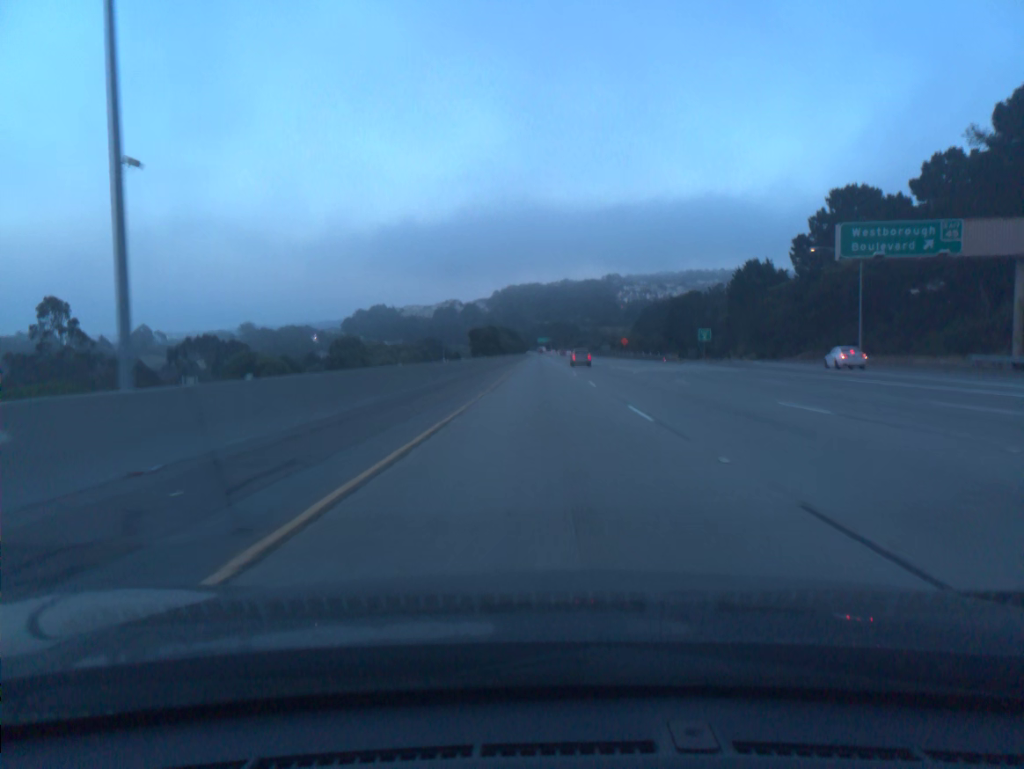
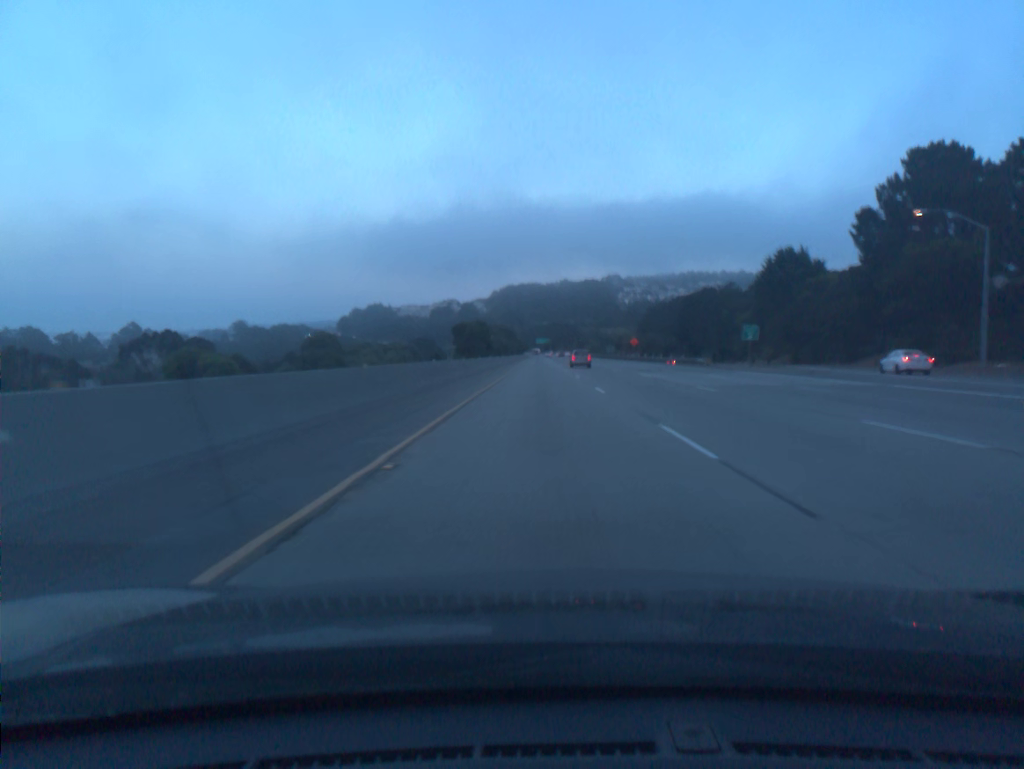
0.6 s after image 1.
(0.0, +19.8) m; 0°
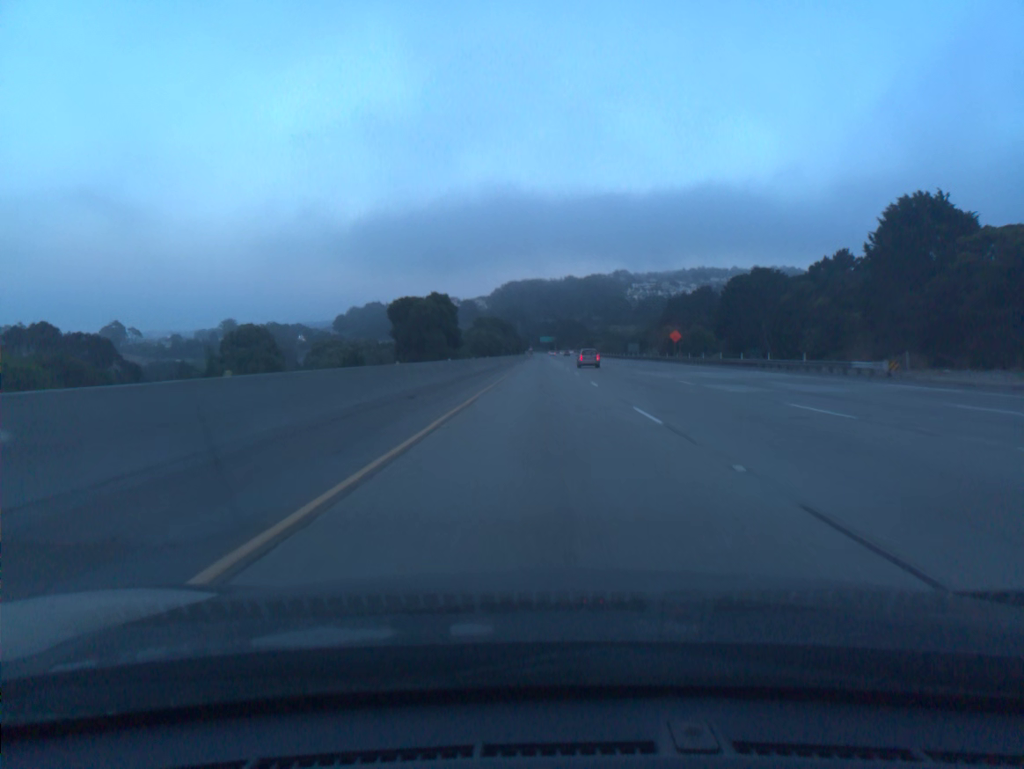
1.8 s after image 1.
(0.0, +39.6) m; 0°
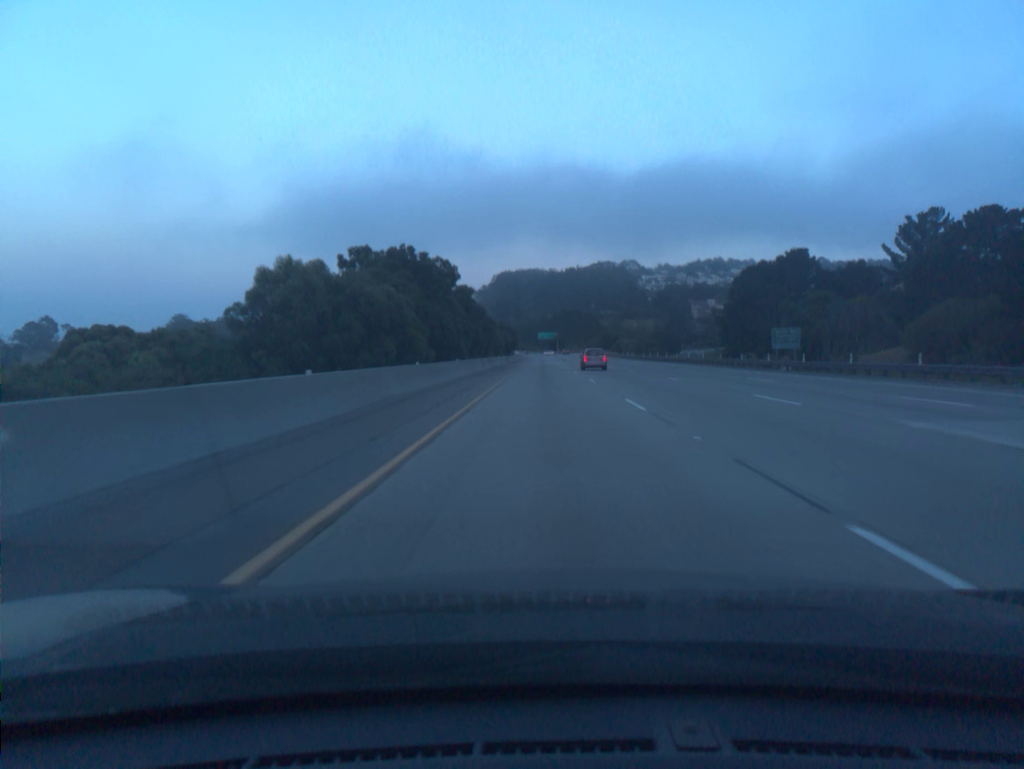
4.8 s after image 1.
(+0.1, +98.9) m; 0°
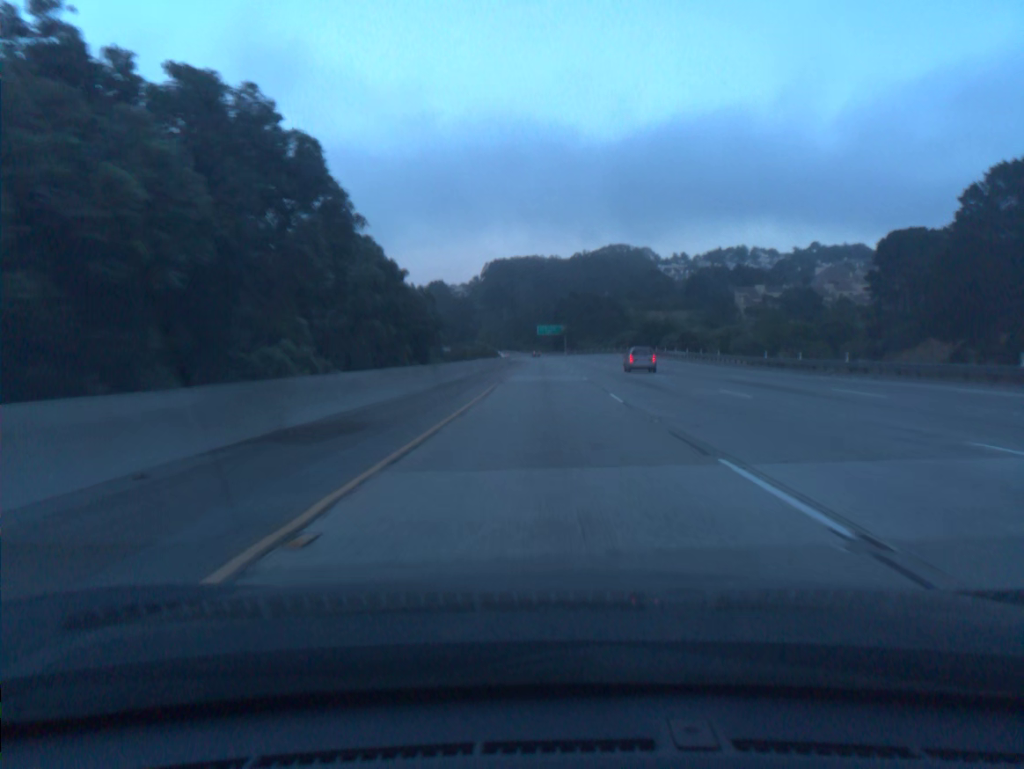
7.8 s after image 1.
(+0.2, +98.7) m; 0°
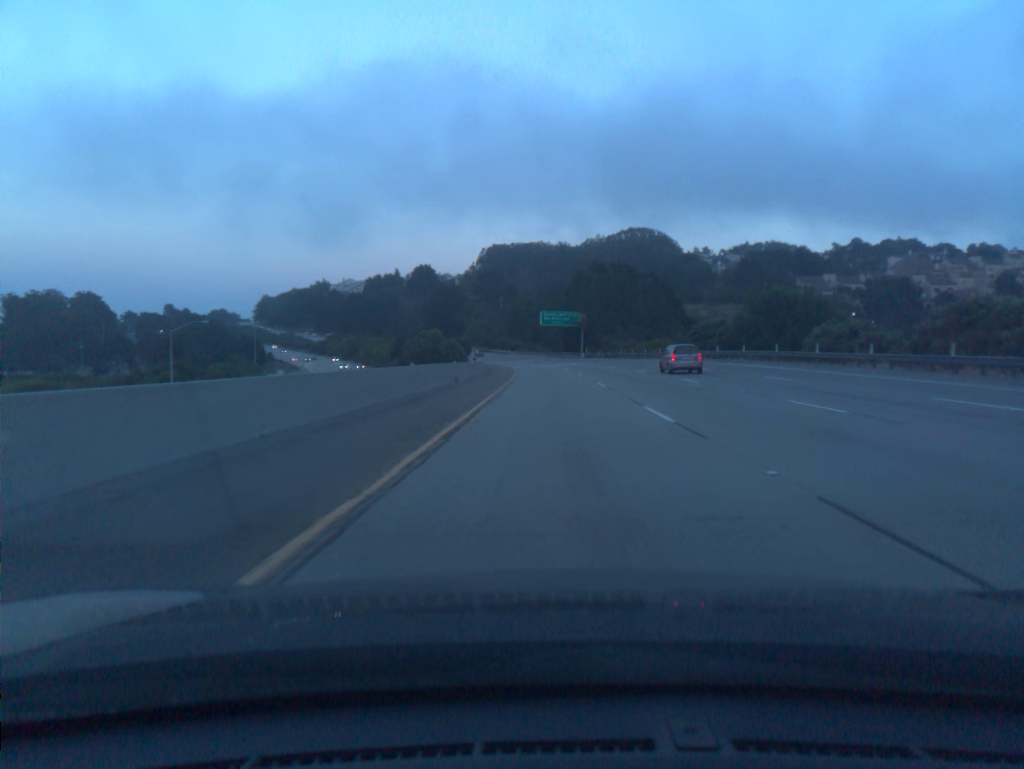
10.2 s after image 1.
(-0.2, +78.9) m; 0°
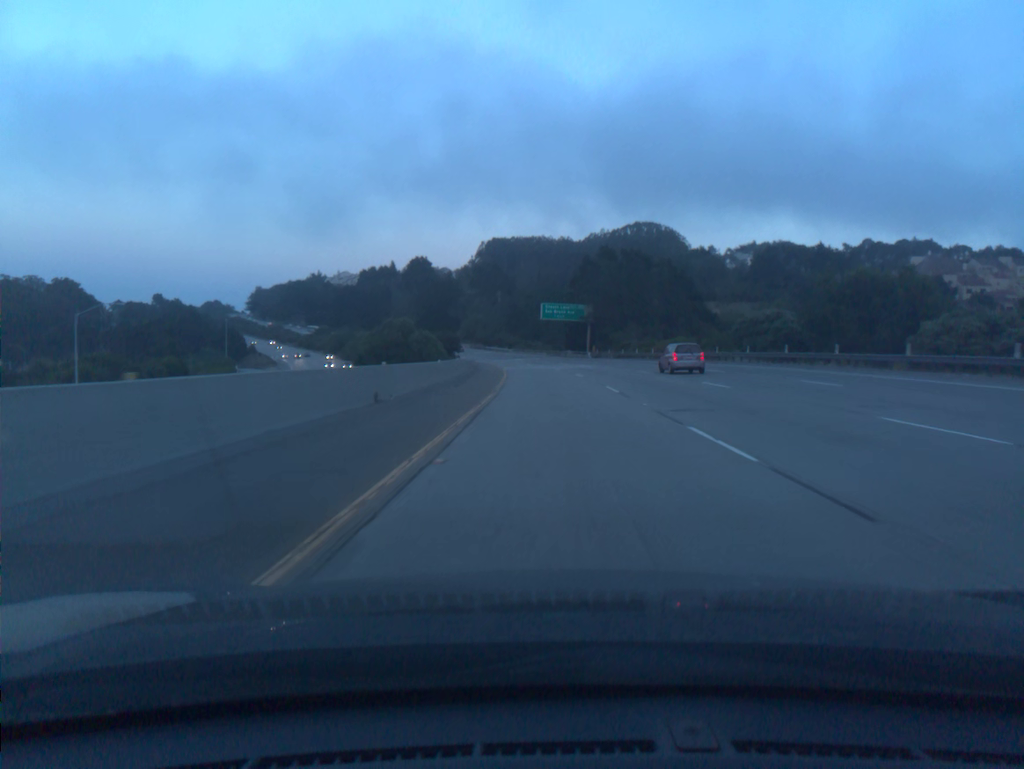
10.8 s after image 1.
(0.0, +19.7) m; 0°
